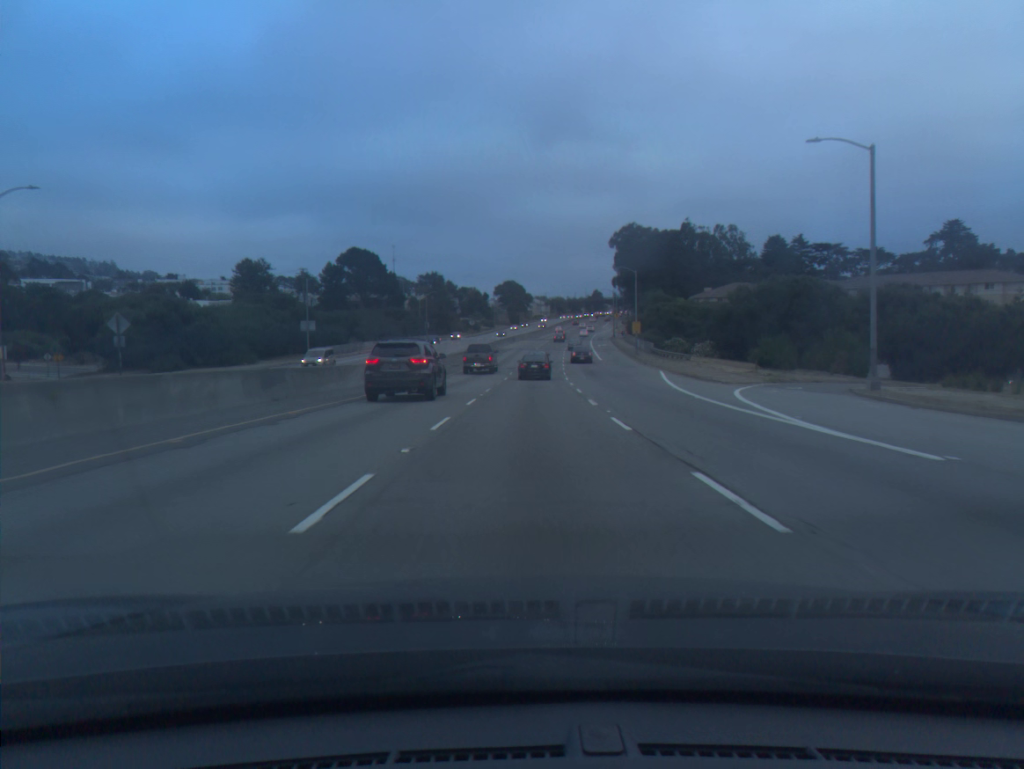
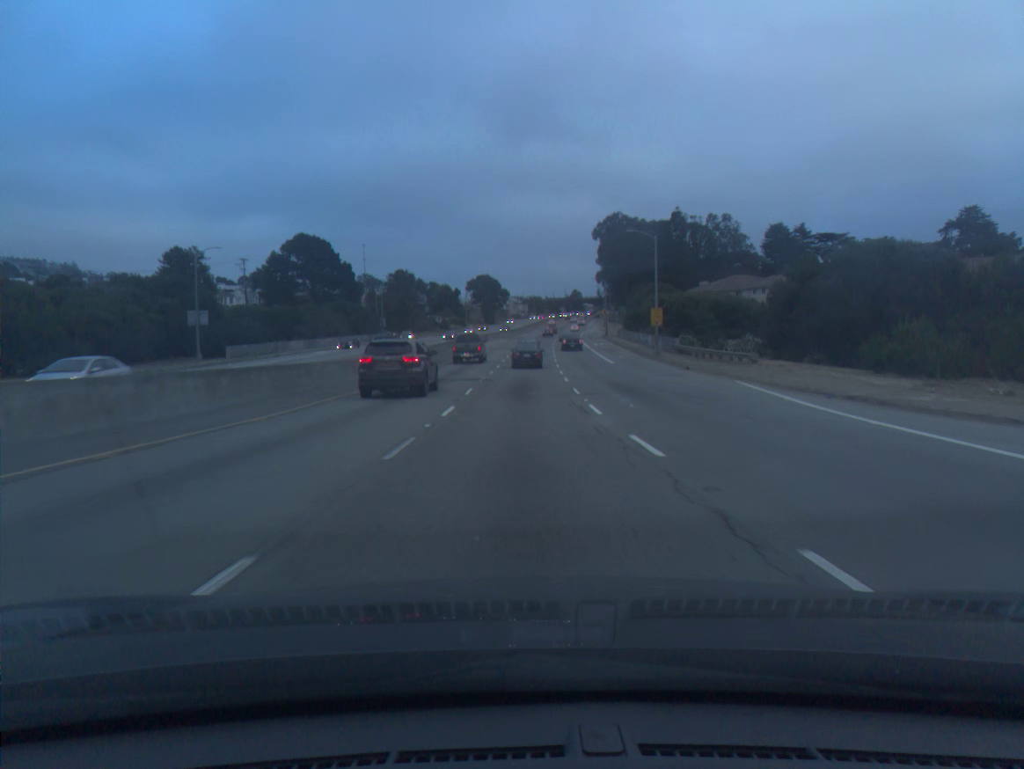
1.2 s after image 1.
(+0.4, +25.6) m; +2°
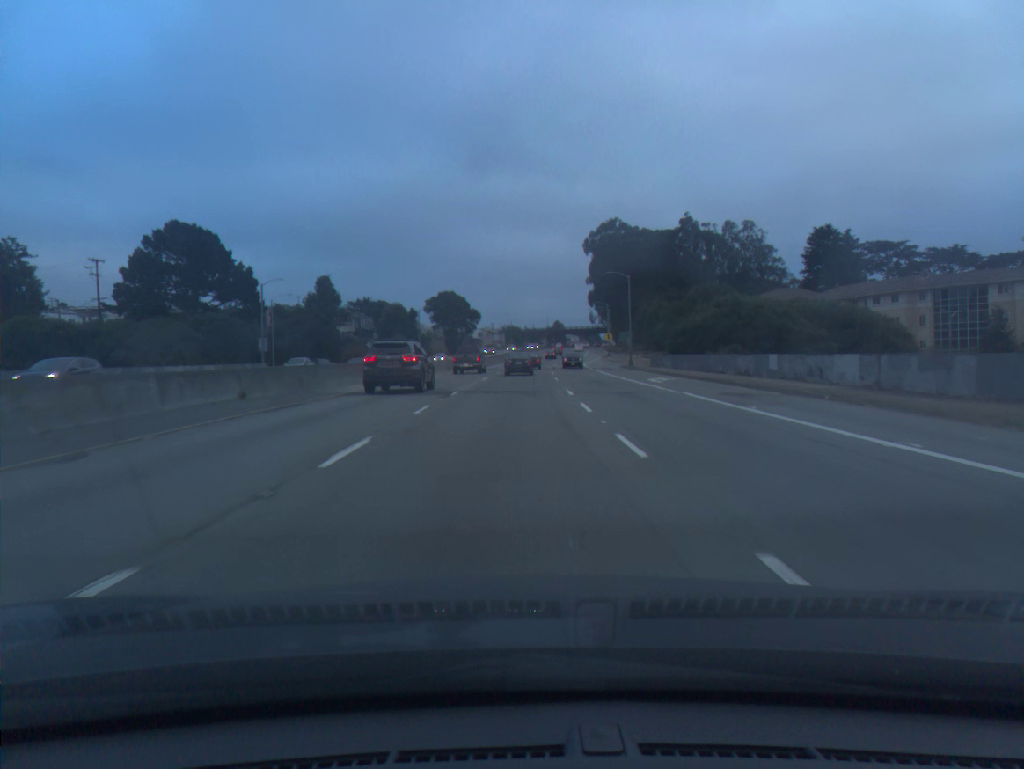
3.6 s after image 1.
(+1.0, +51.7) m; +2°
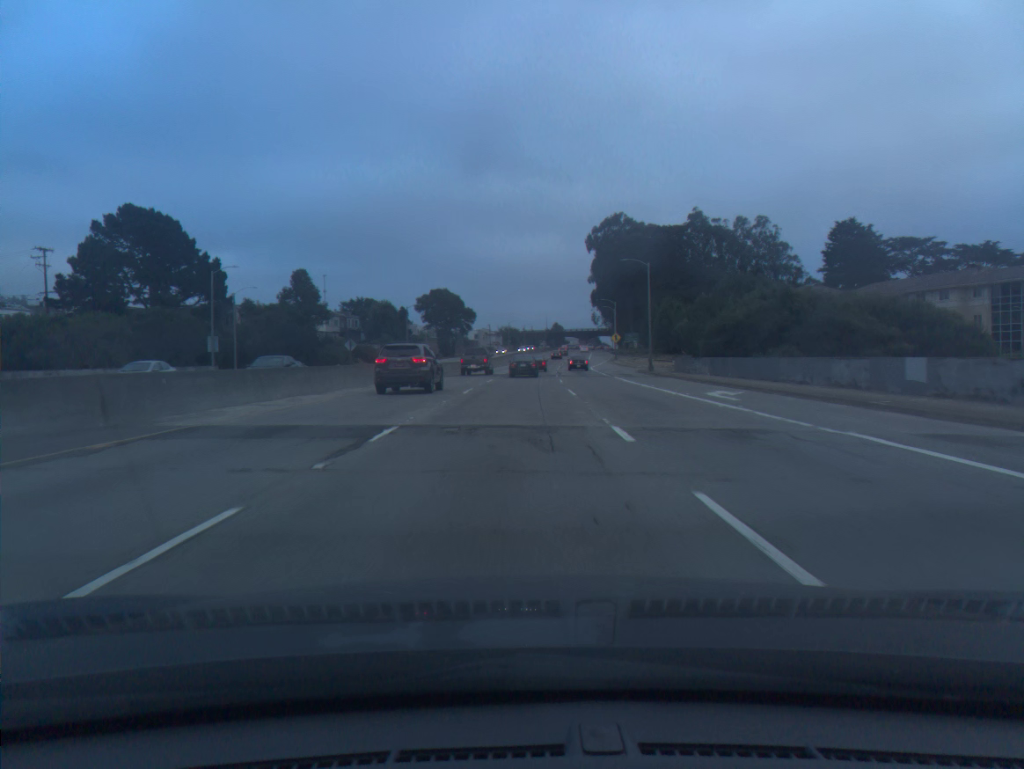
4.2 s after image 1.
(0.0, +12.9) m; 0°
